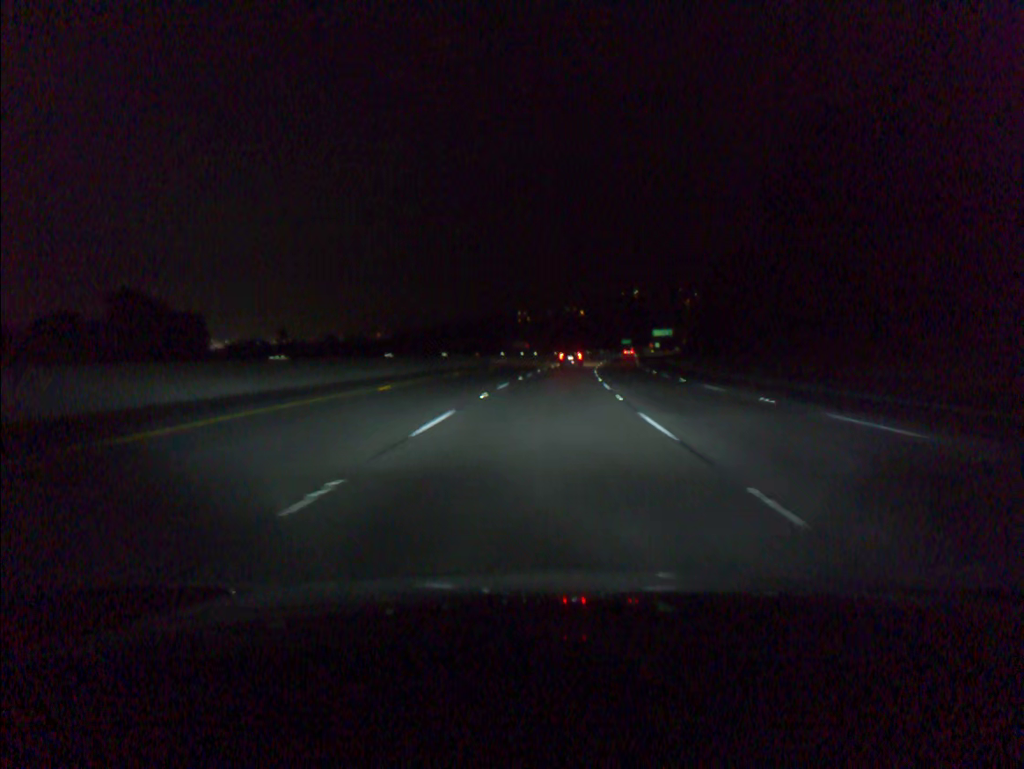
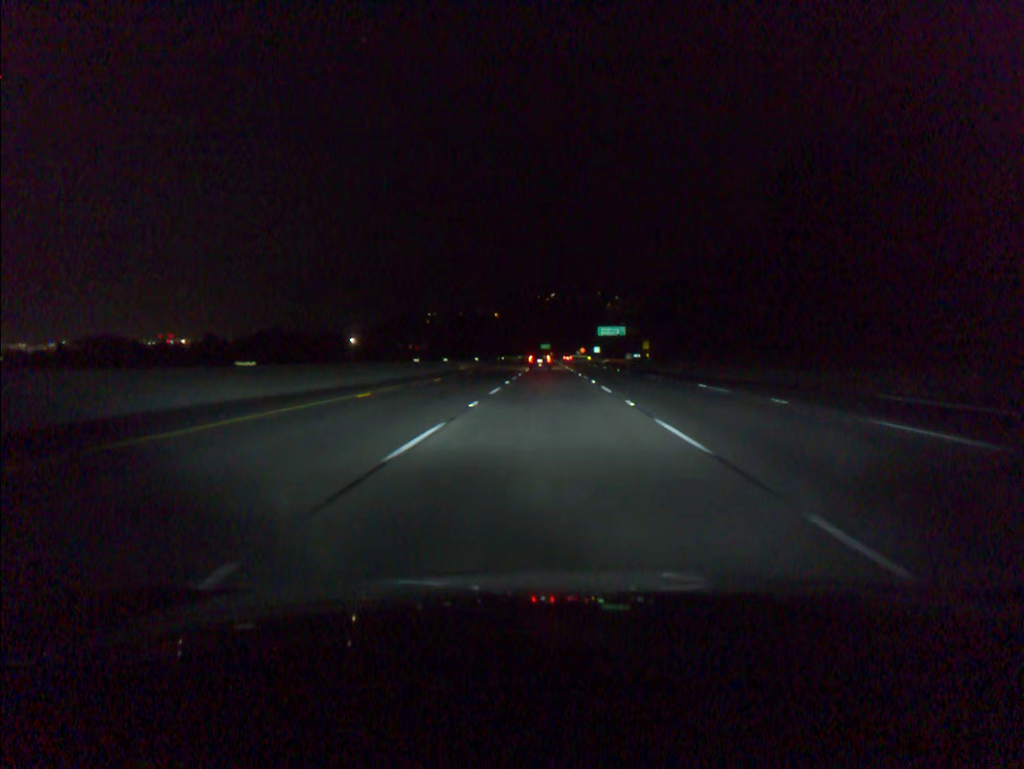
(+5.0, +89.6) m; +6°
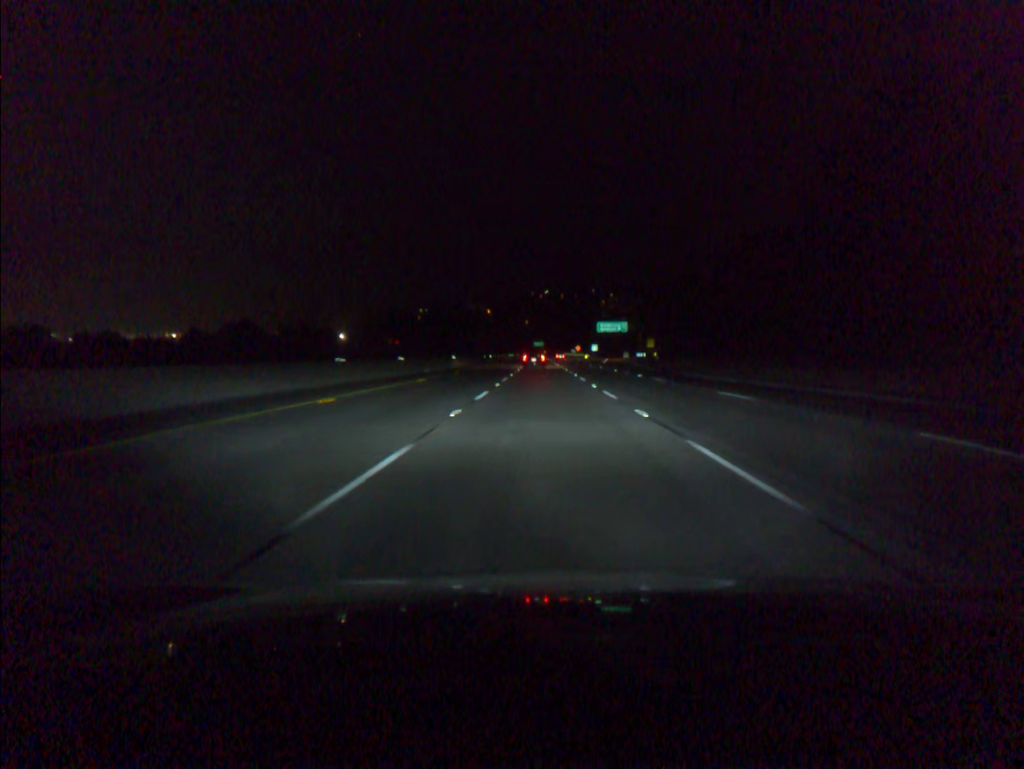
(+0.1, +17.9) m; +1°
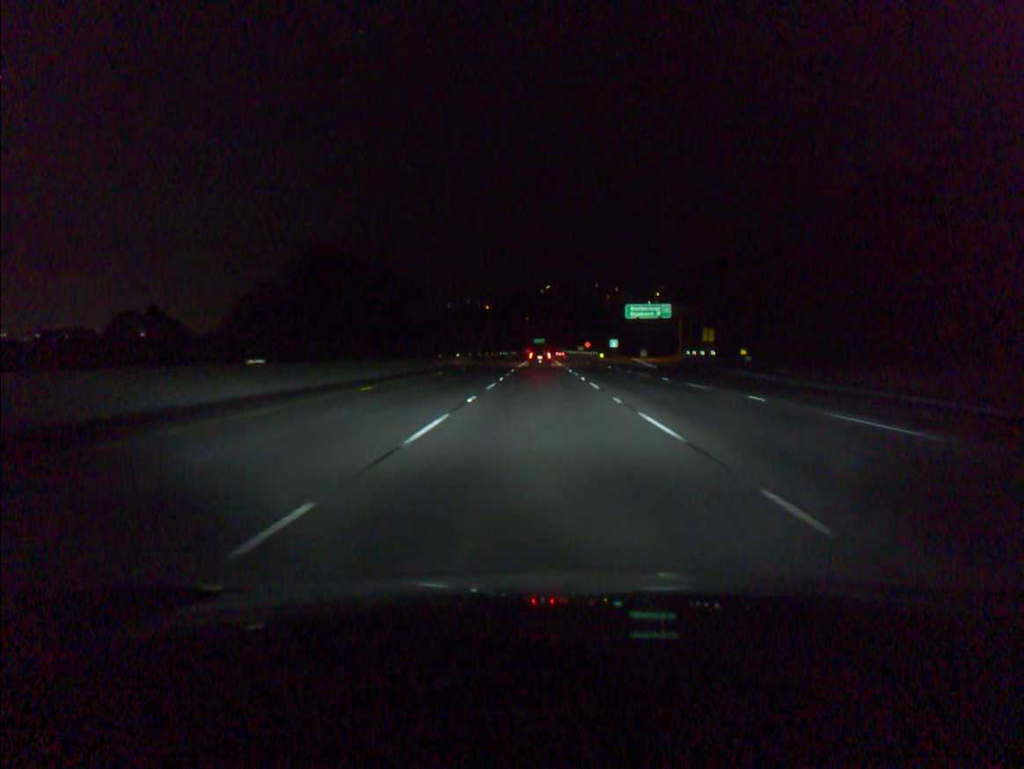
(+0.1, +53.8) m; 0°
